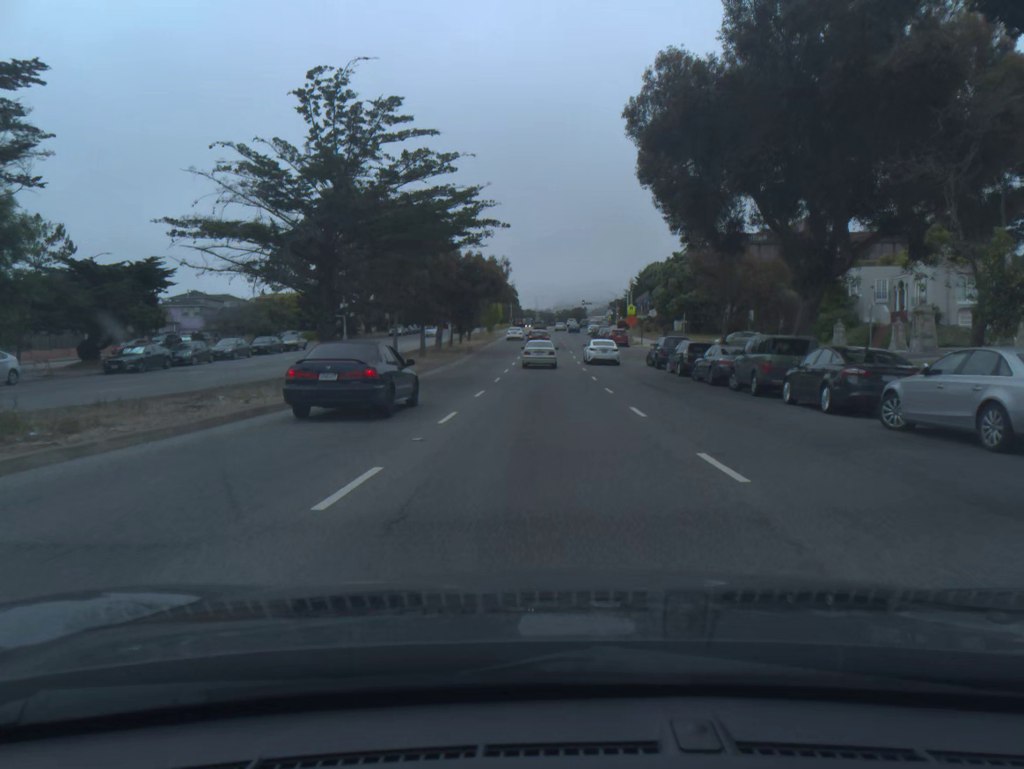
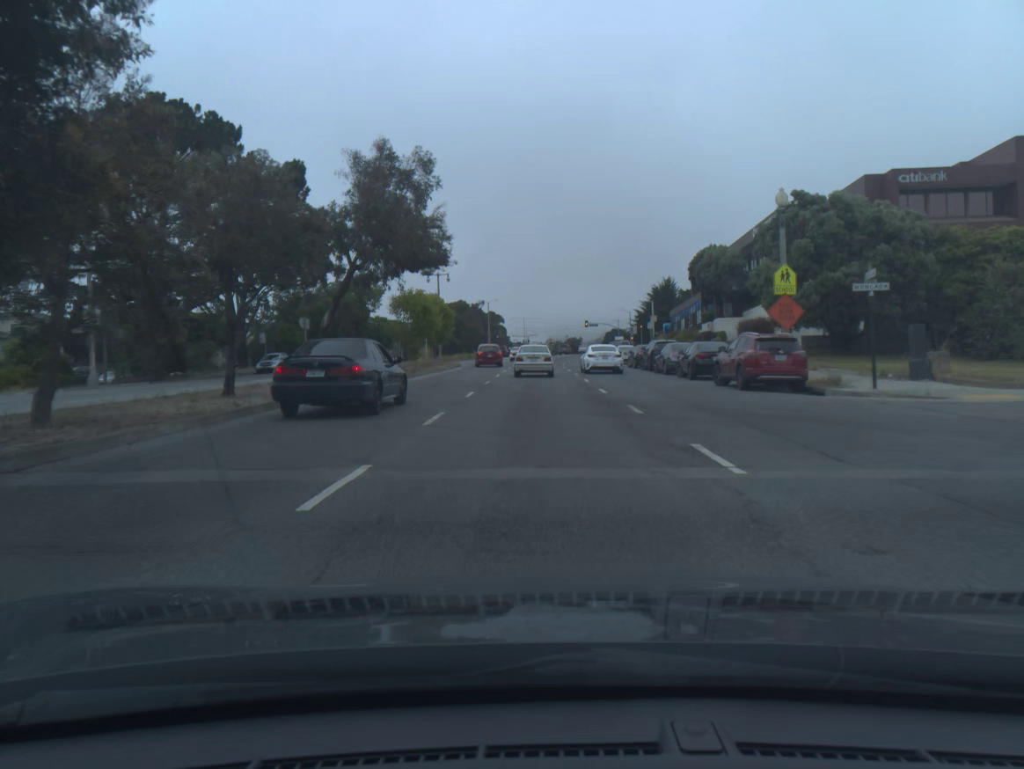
(+0.3, +51.0) m; +1°
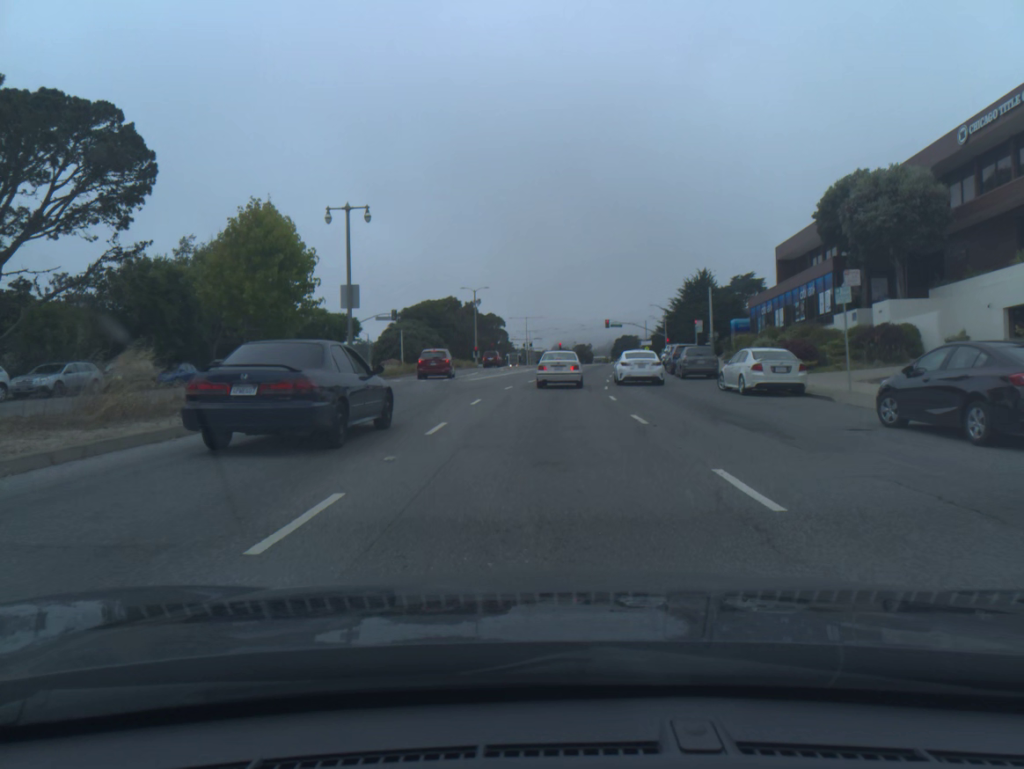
(-0.3, +37.0) m; 0°
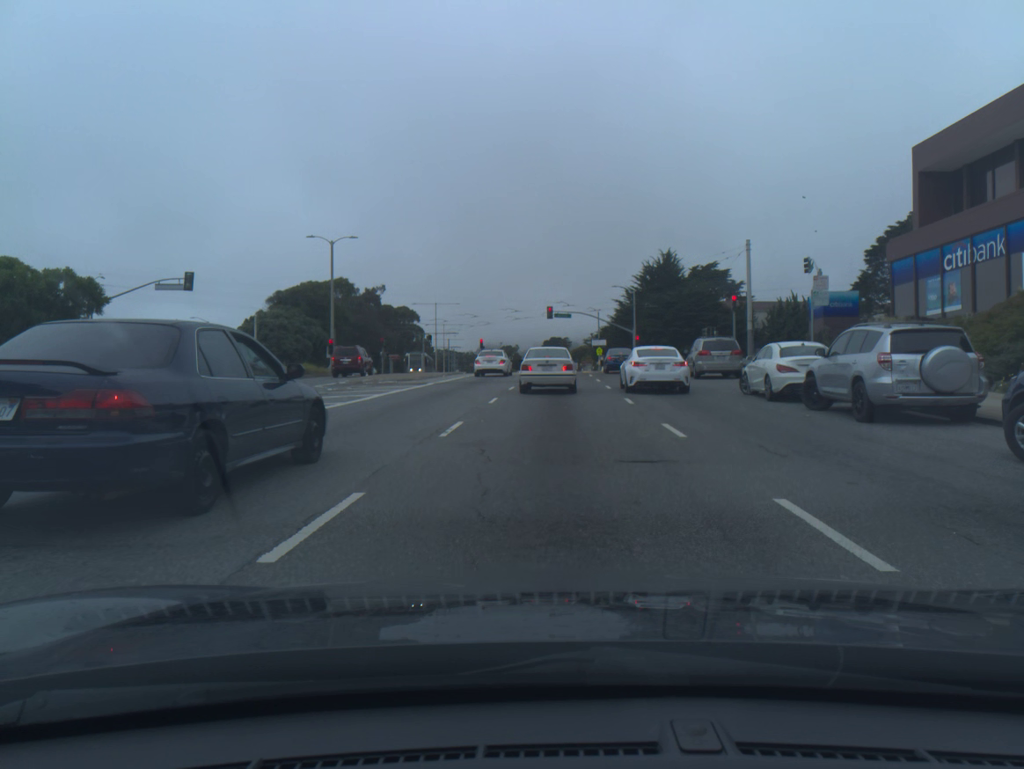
(+1.3, +38.6) m; +6°
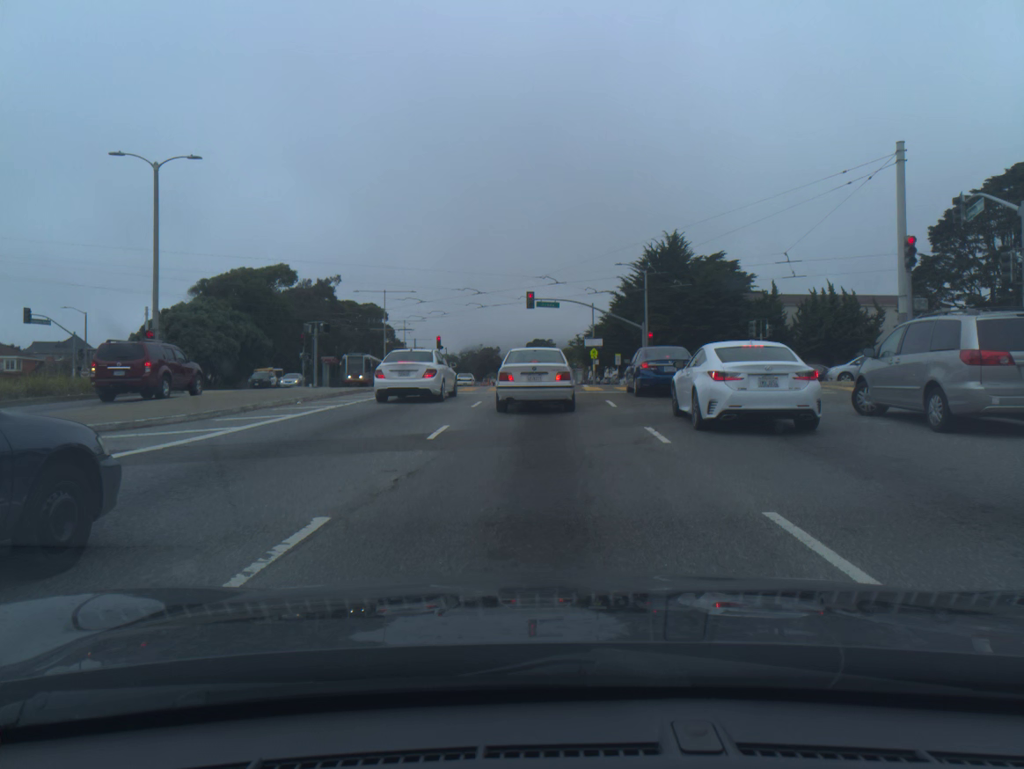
(+0.4, +22.3) m; +1°
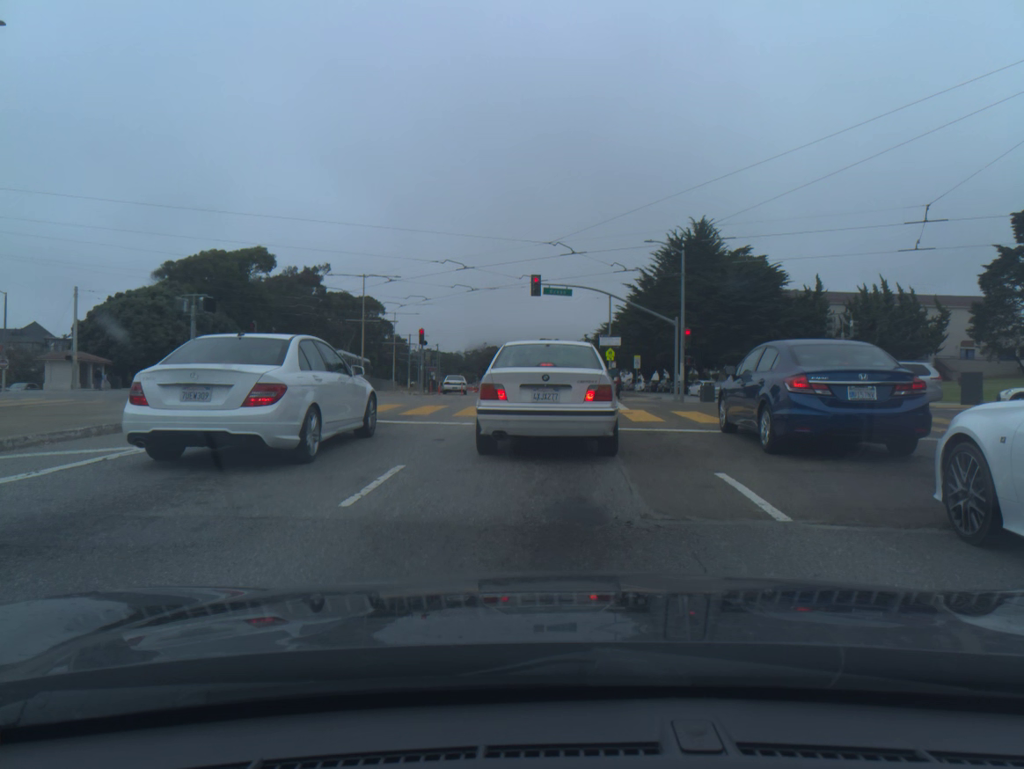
(-0.1, +12.5) m; -1°
